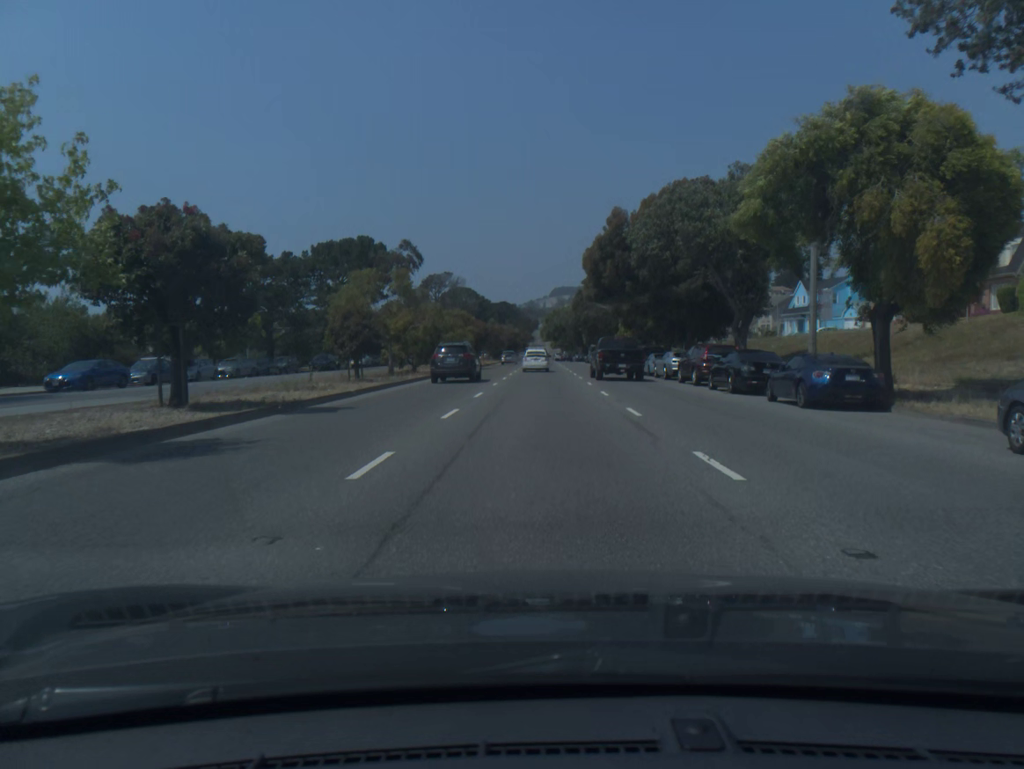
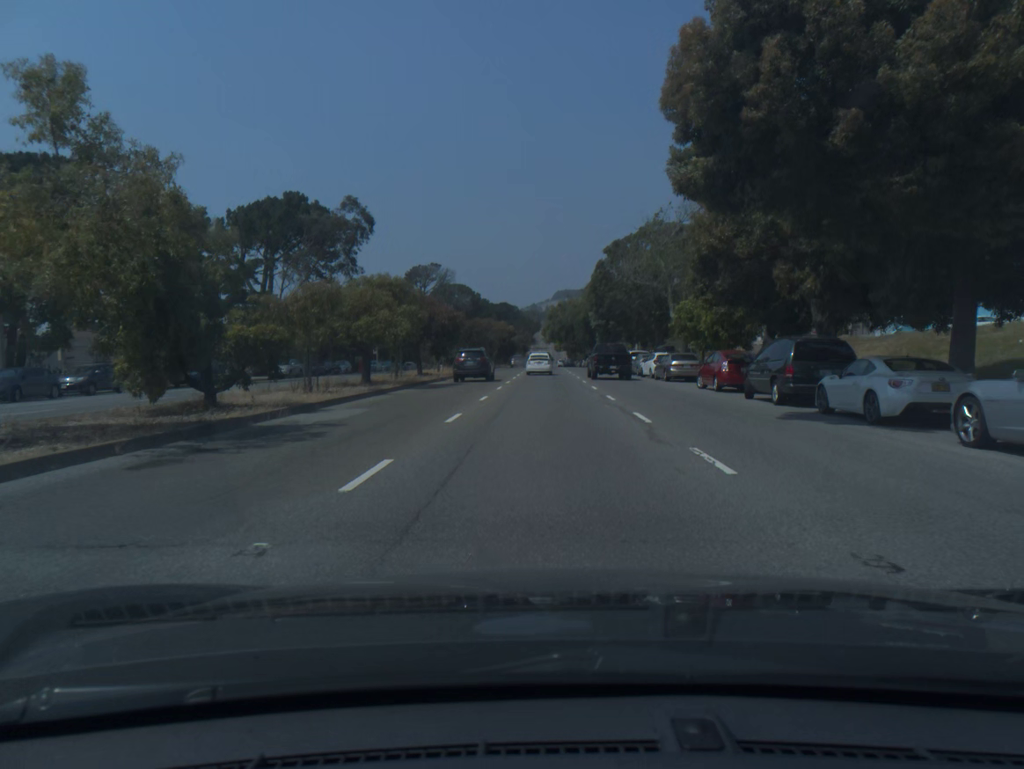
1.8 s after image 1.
(0.0, +29.2) m; 0°
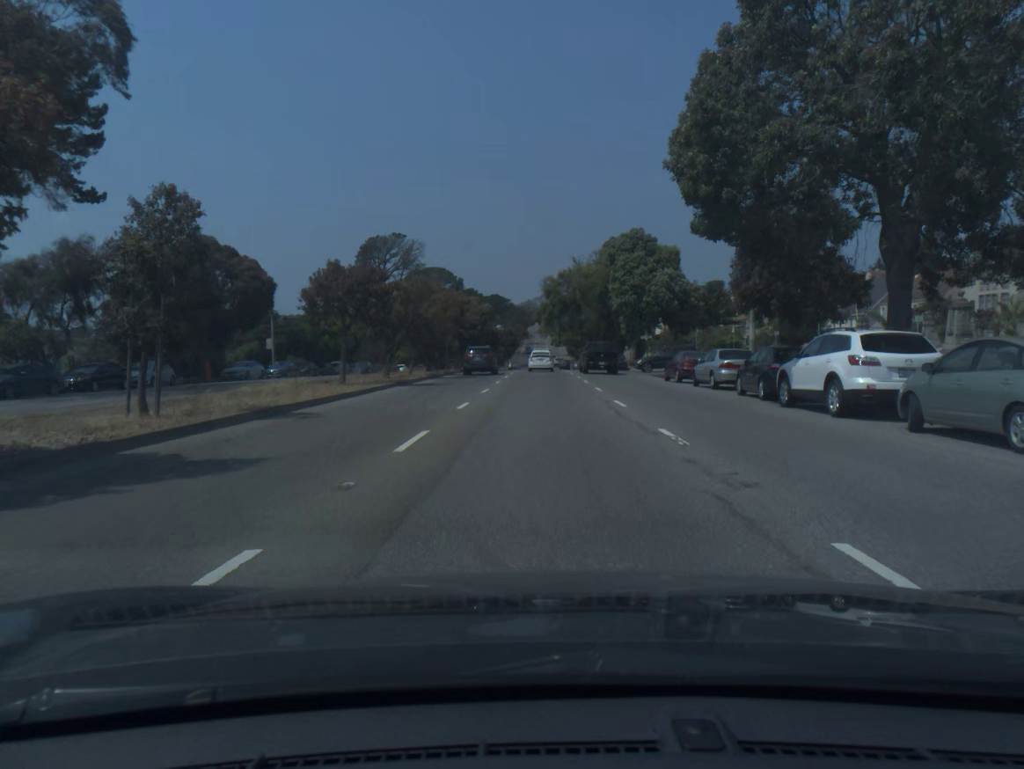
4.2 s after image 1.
(+0.1, +41.1) m; 0°
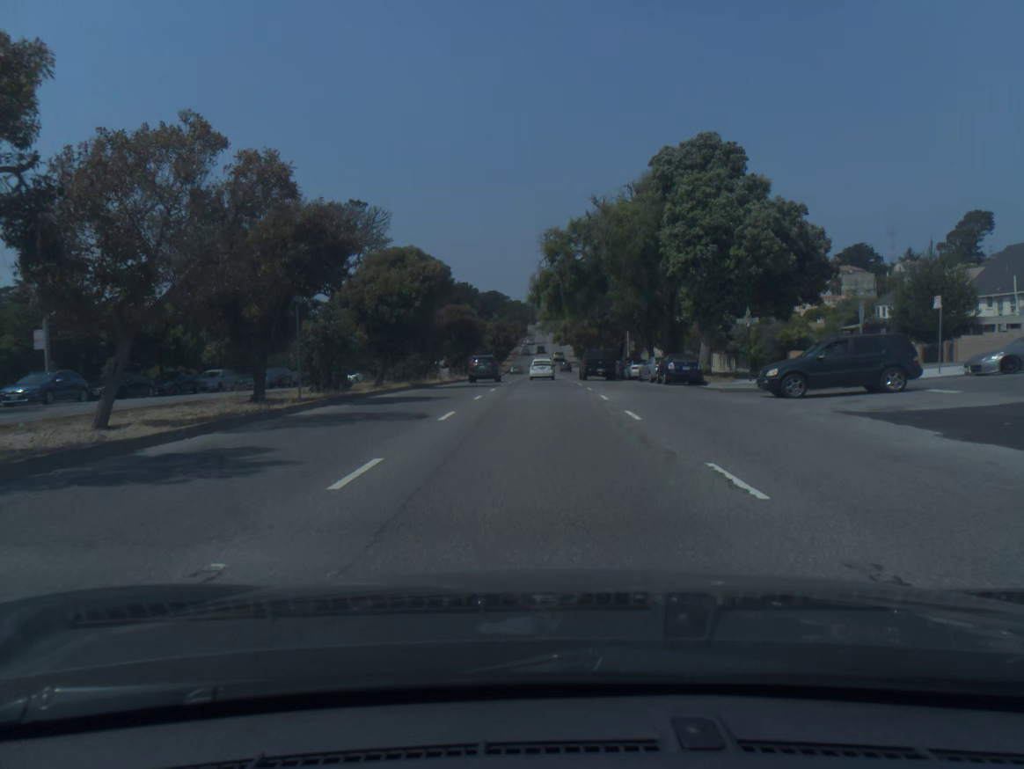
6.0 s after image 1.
(0.0, +32.1) m; 0°
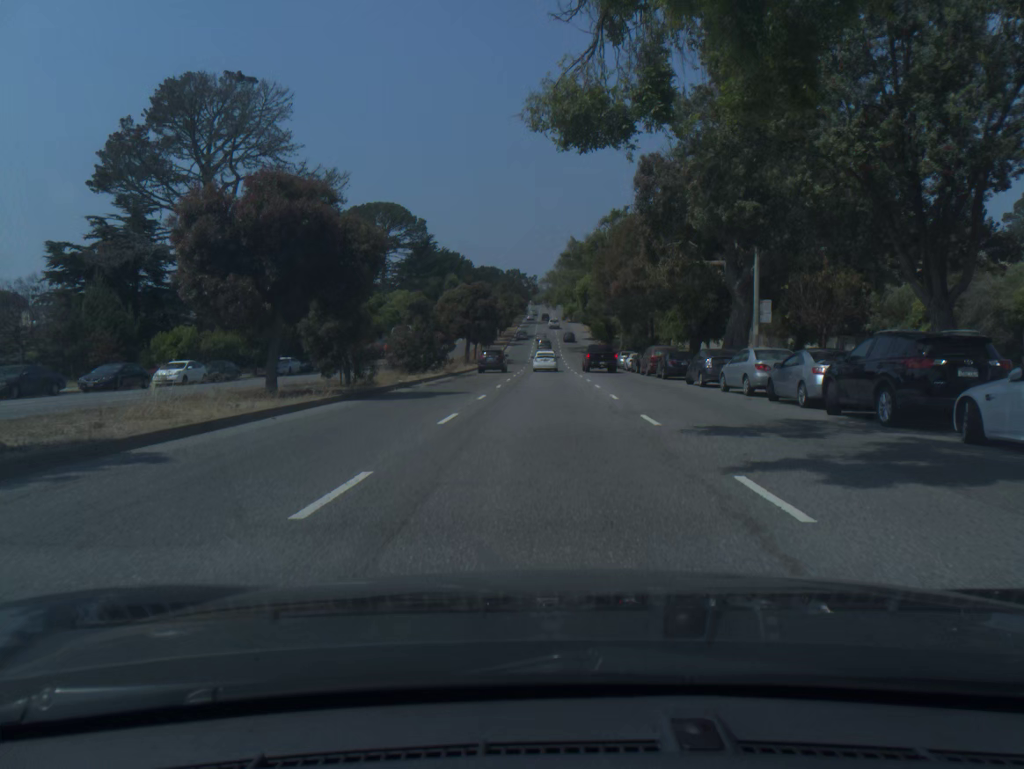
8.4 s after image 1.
(-0.2, +44.2) m; 0°
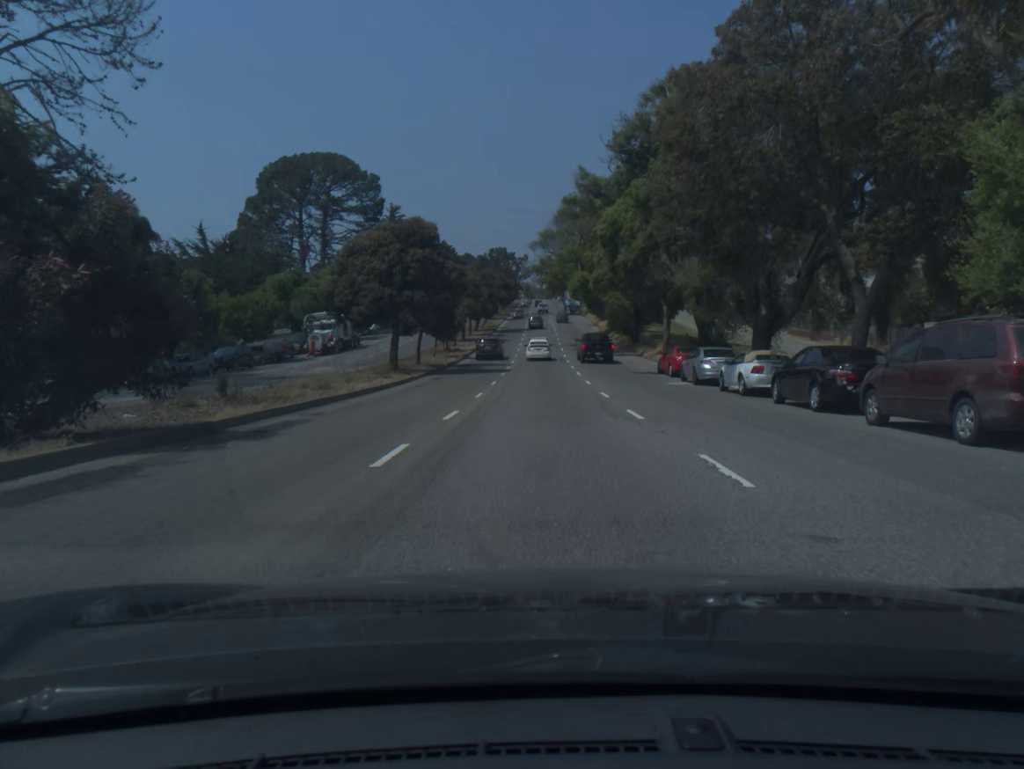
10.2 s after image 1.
(+0.1, +34.6) m; 0°
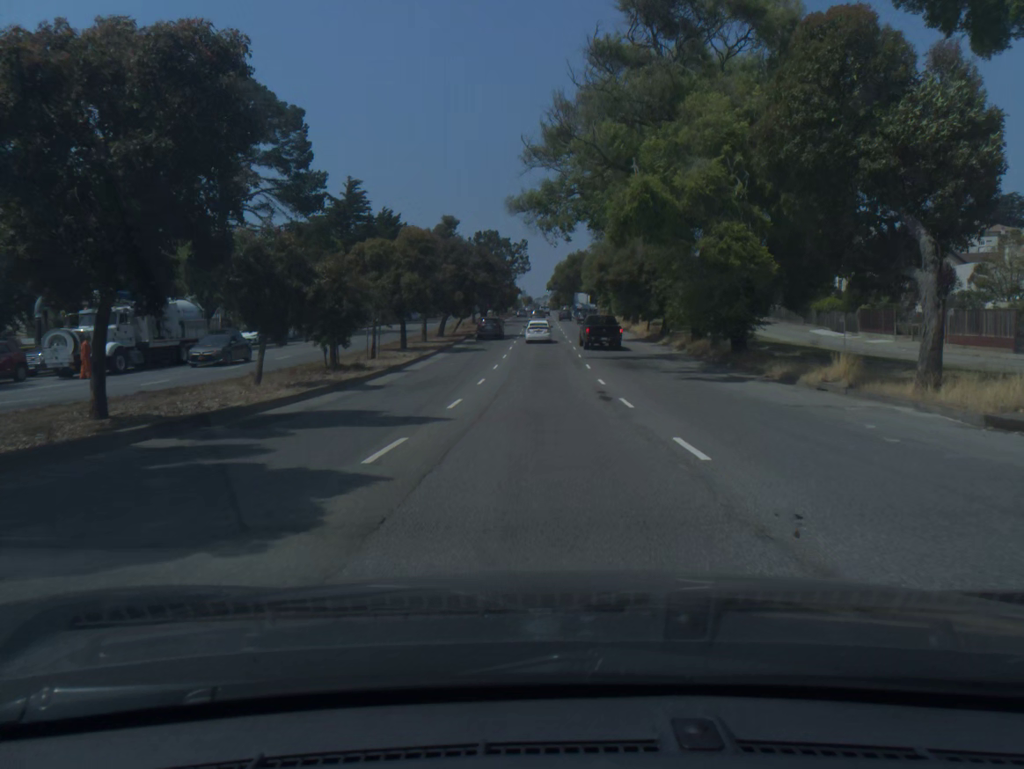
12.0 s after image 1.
(-0.1, +35.5) m; 0°
